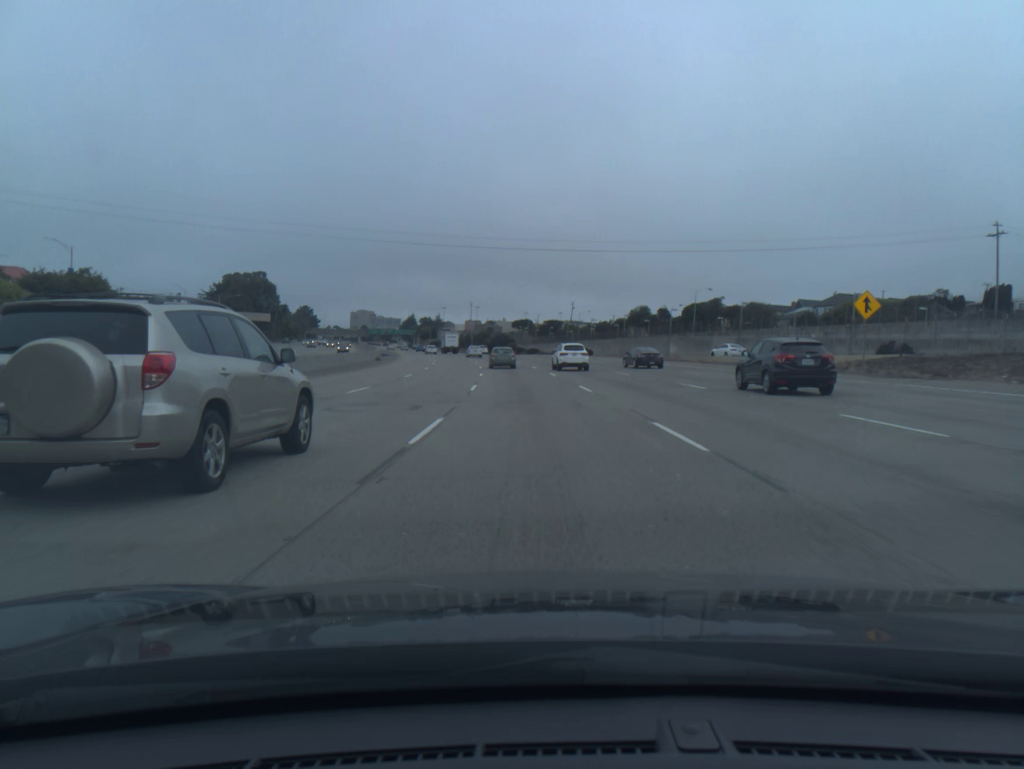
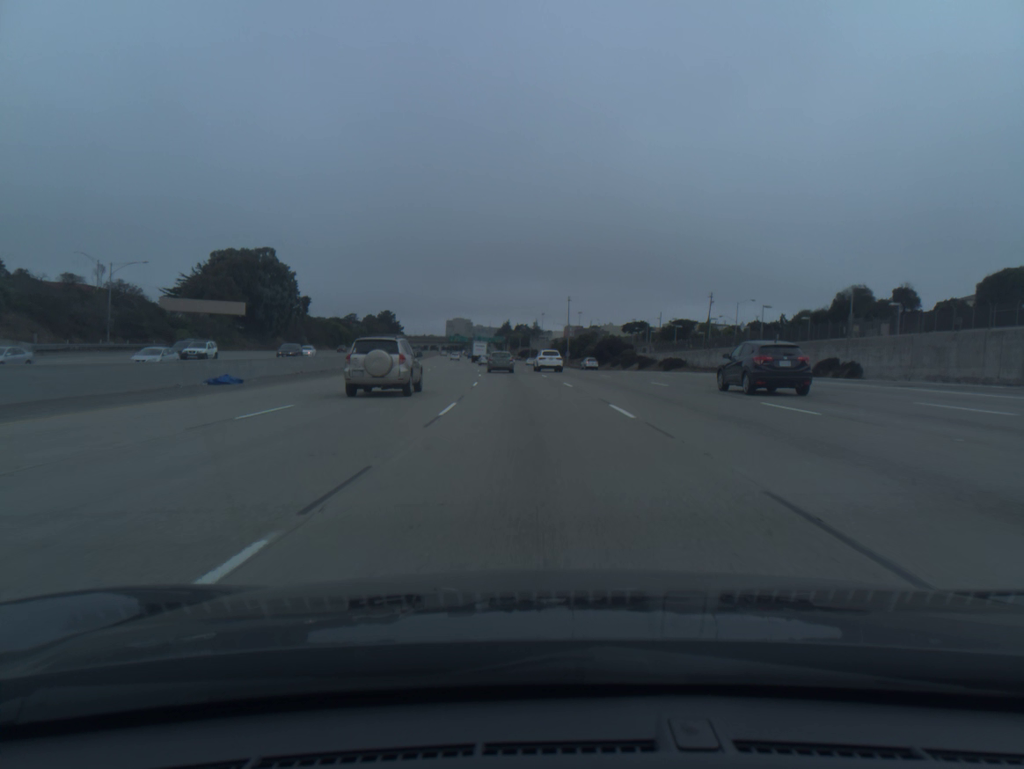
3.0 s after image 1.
(-4.9, +80.5) m; -7°
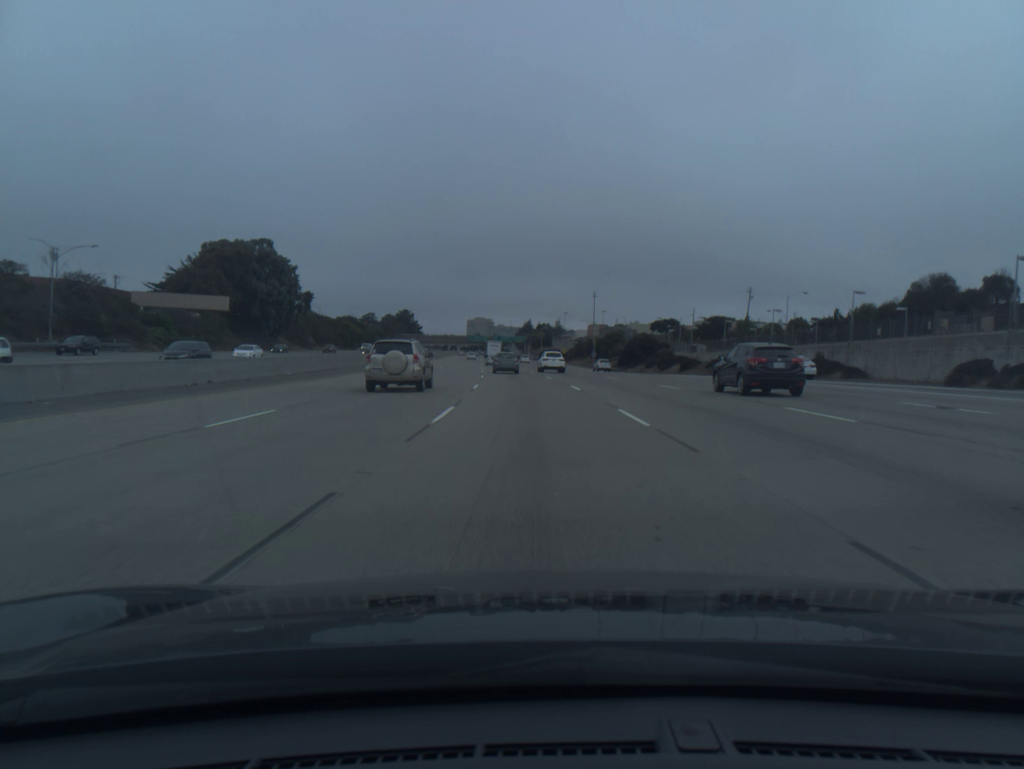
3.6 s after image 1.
(-0.2, +16.0) m; -2°
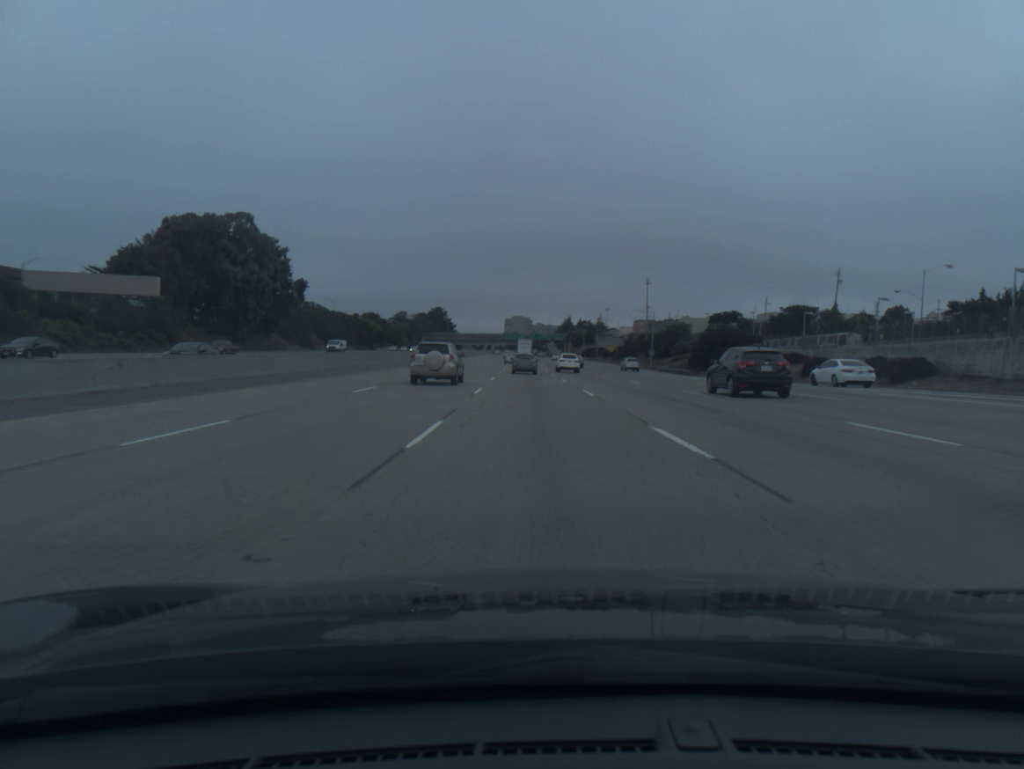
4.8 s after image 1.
(-0.8, +31.9) m; -3°
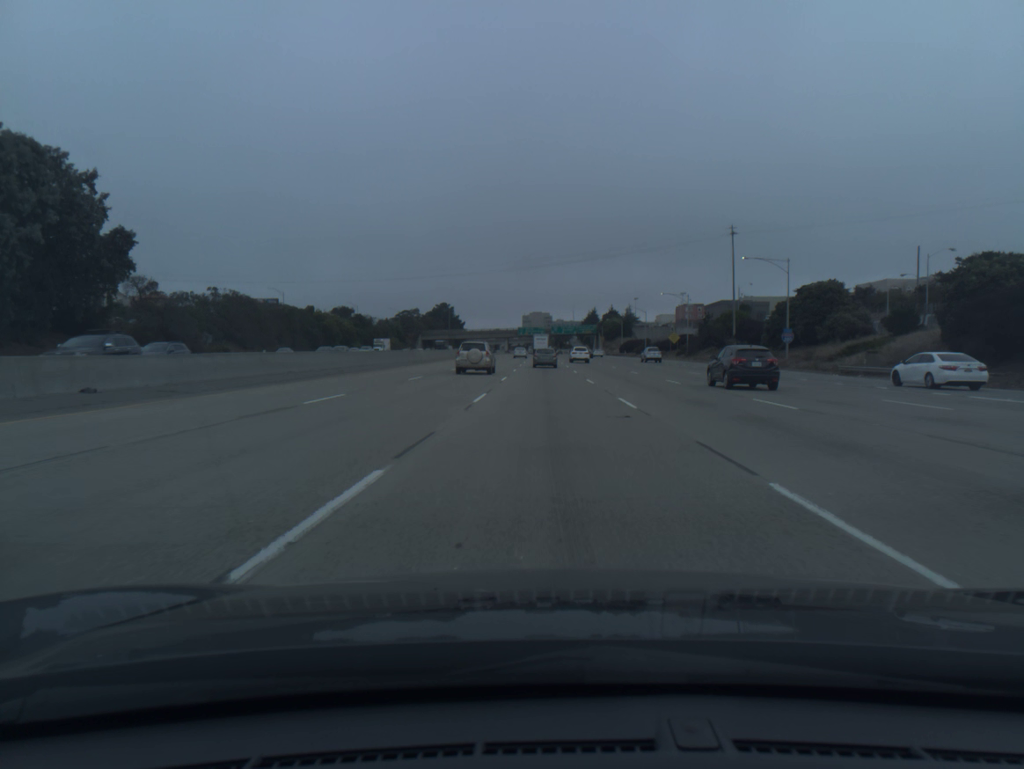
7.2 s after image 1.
(-1.4, +63.6) m; -2°
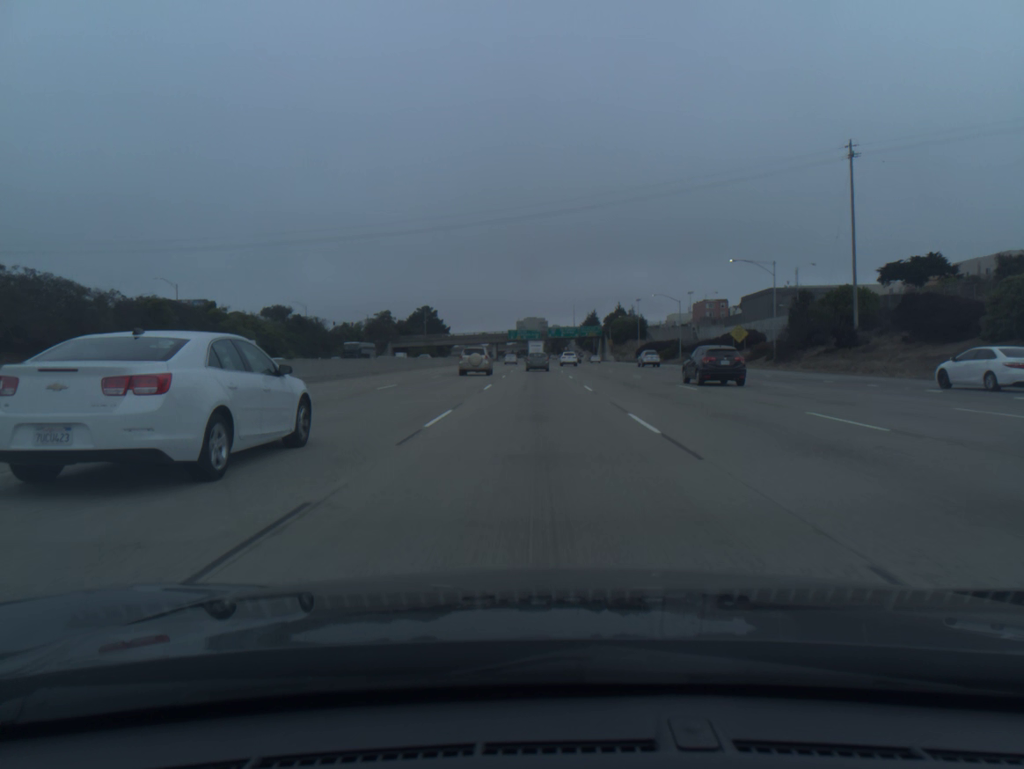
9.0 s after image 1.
(+0.2, +47.9) m; 0°
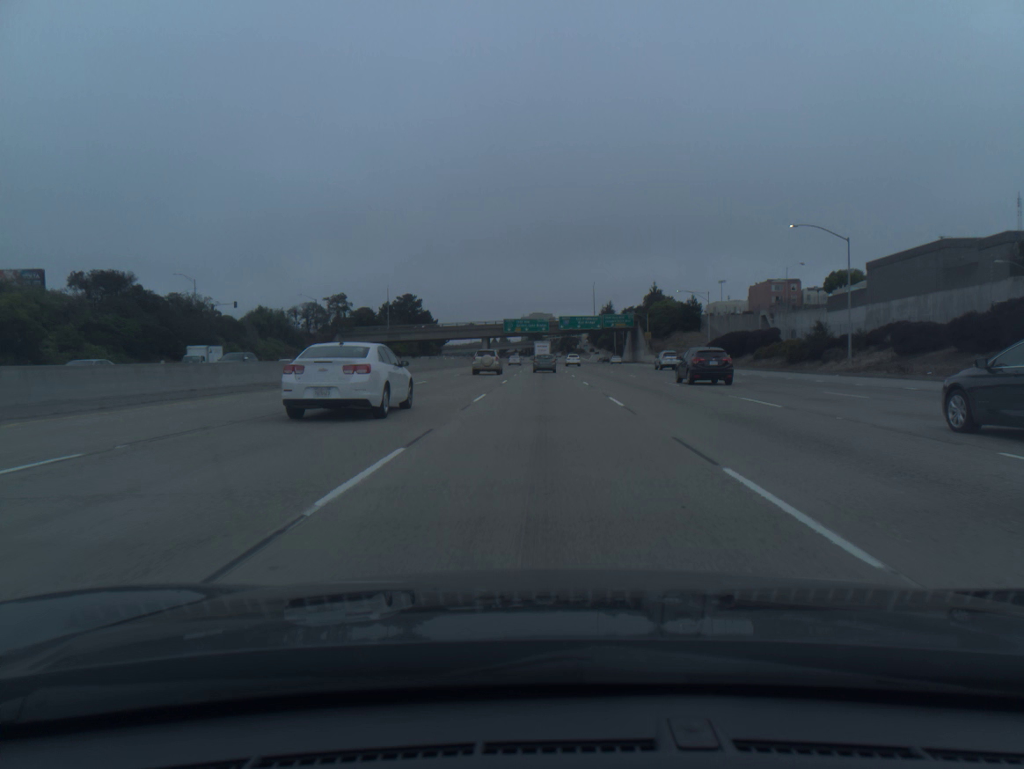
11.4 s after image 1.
(-0.3, +64.5) m; 0°
